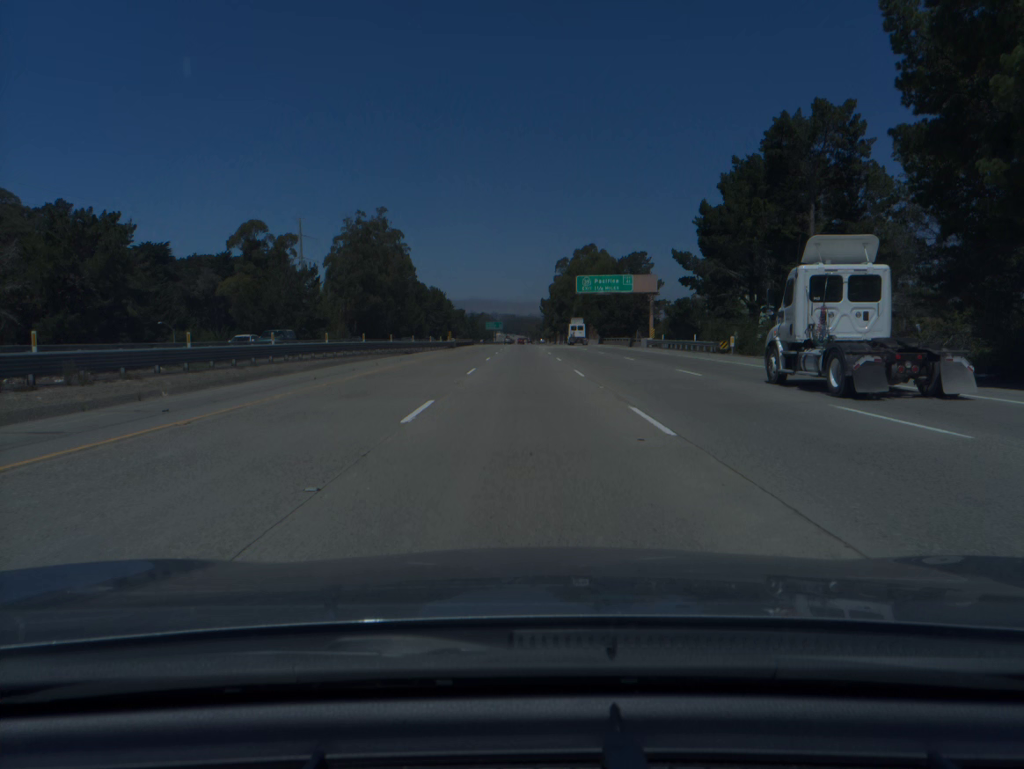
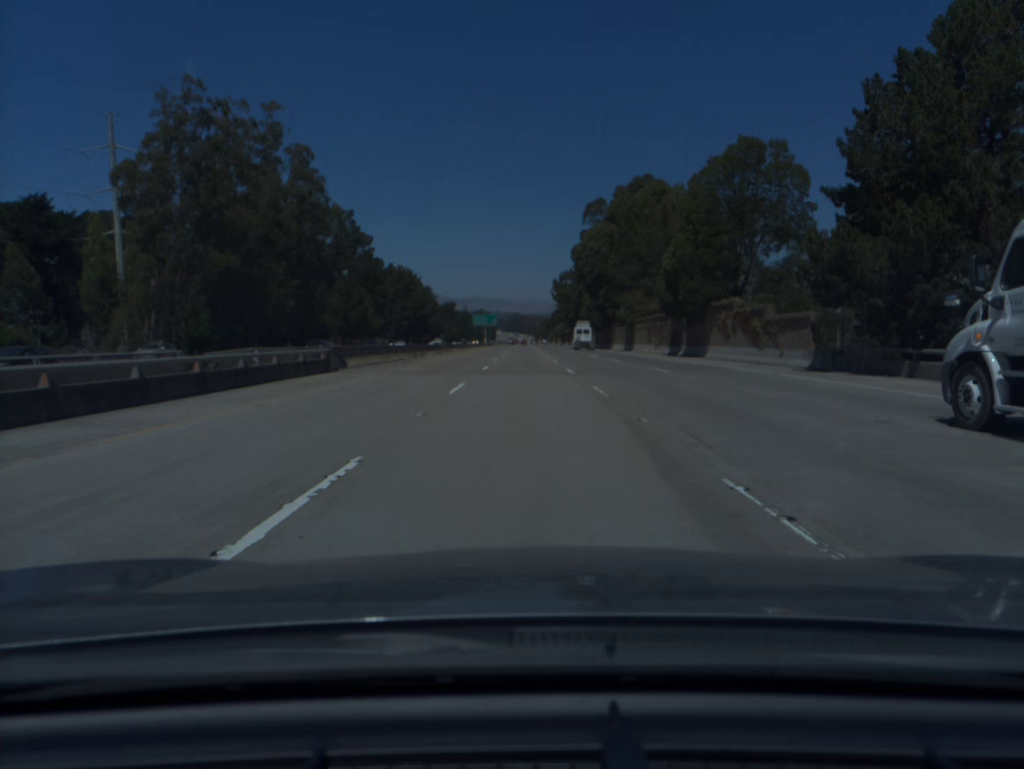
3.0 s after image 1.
(-0.2, +95.0) m; 0°
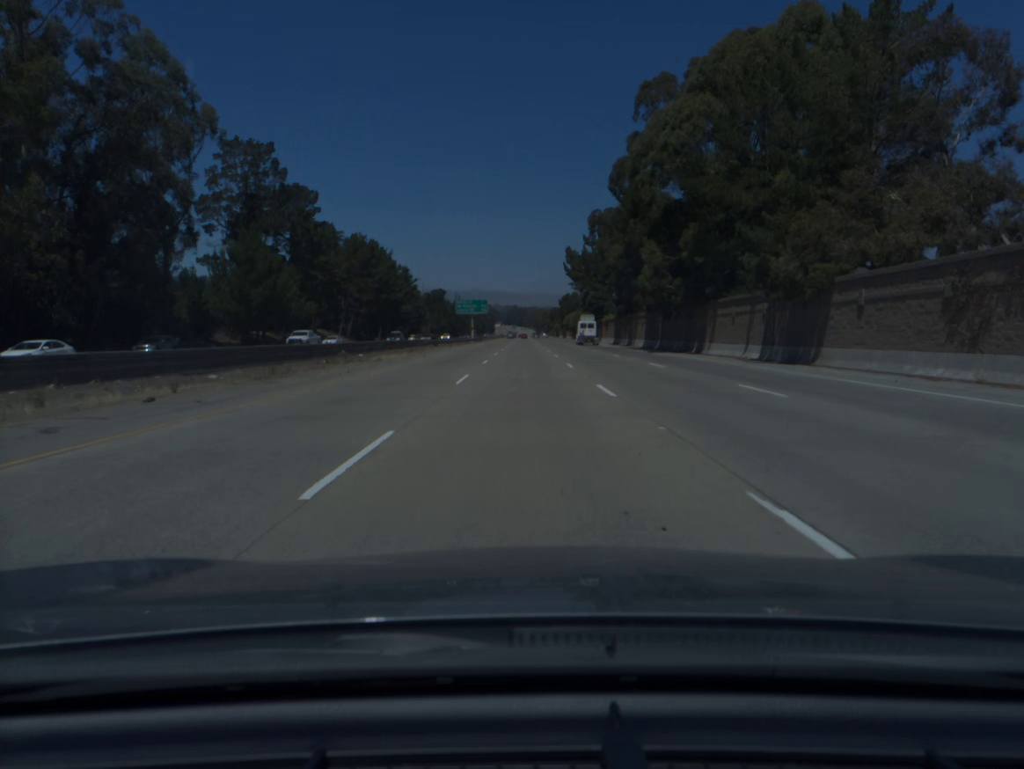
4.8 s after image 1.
(-0.1, +56.8) m; 0°
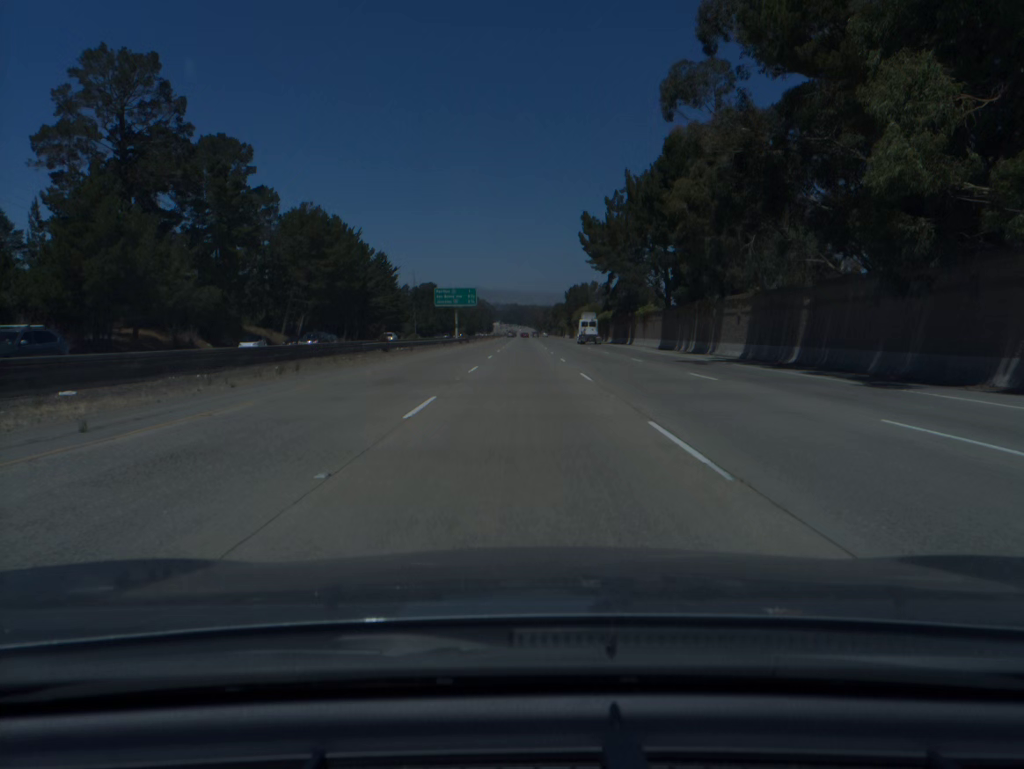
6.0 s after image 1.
(0.0, +37.8) m; 0°
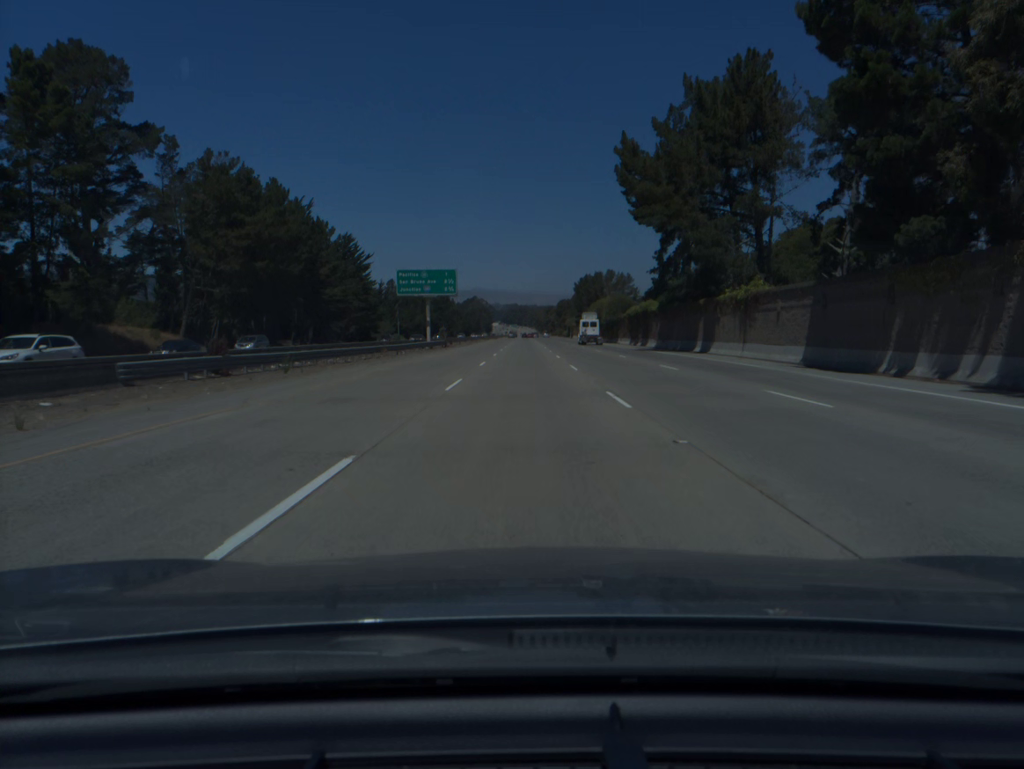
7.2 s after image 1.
(0.0, +37.7) m; 0°
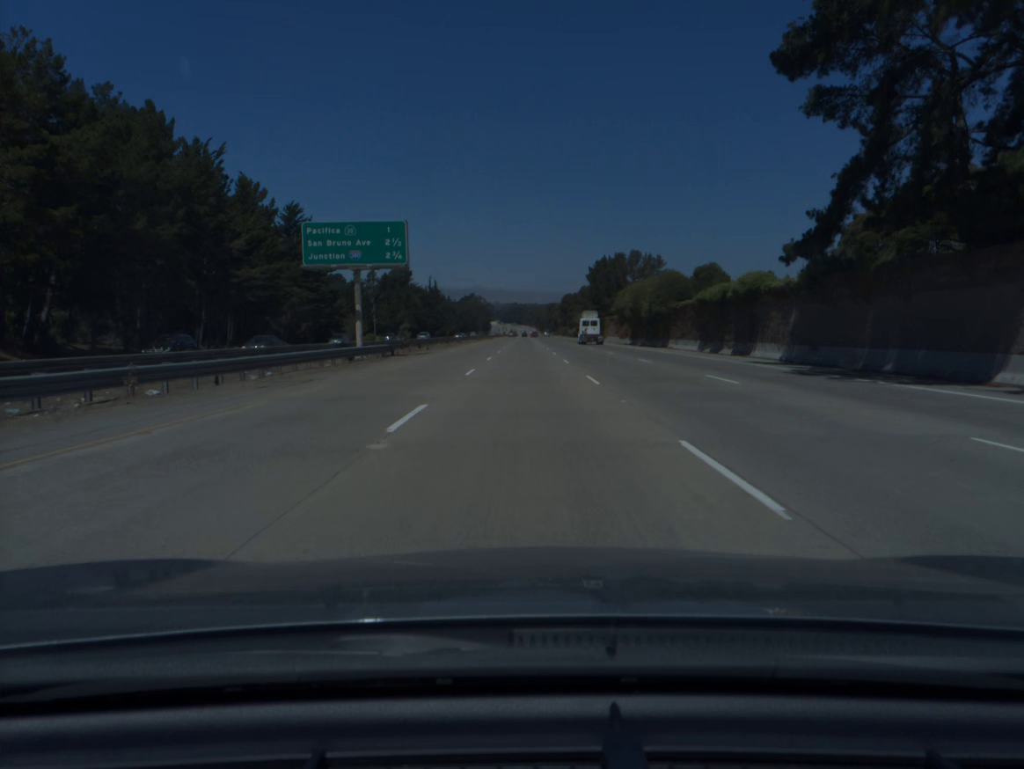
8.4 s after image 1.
(0.0, +37.6) m; 0°
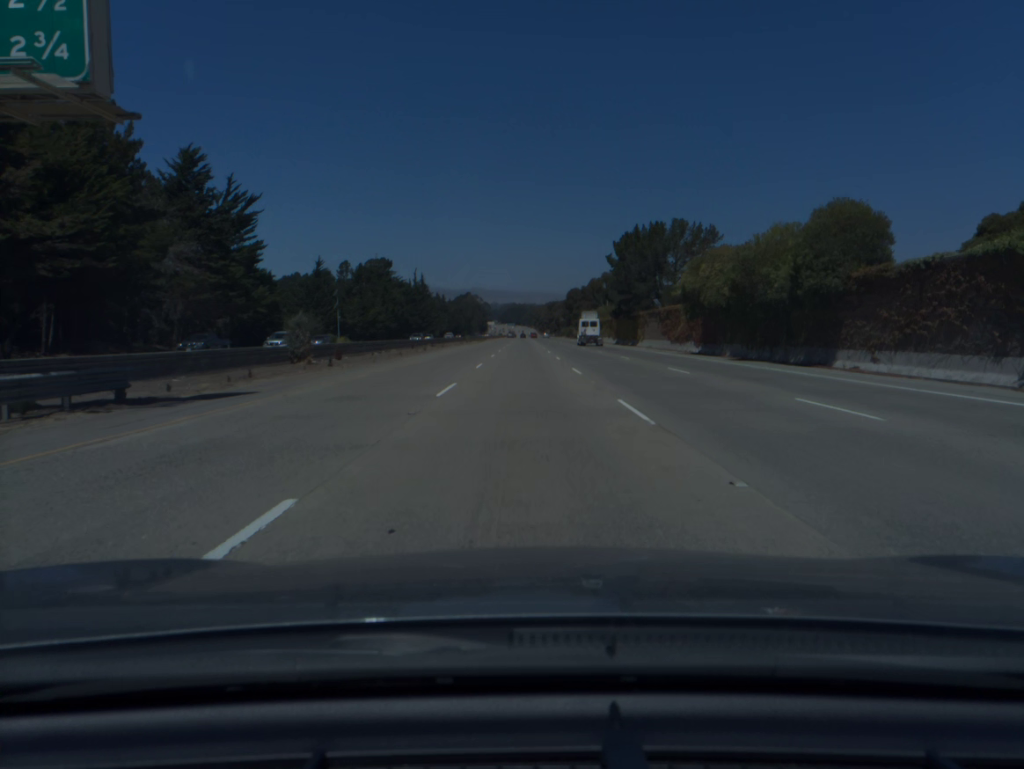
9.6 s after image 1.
(0.0, +37.5) m; 0°
